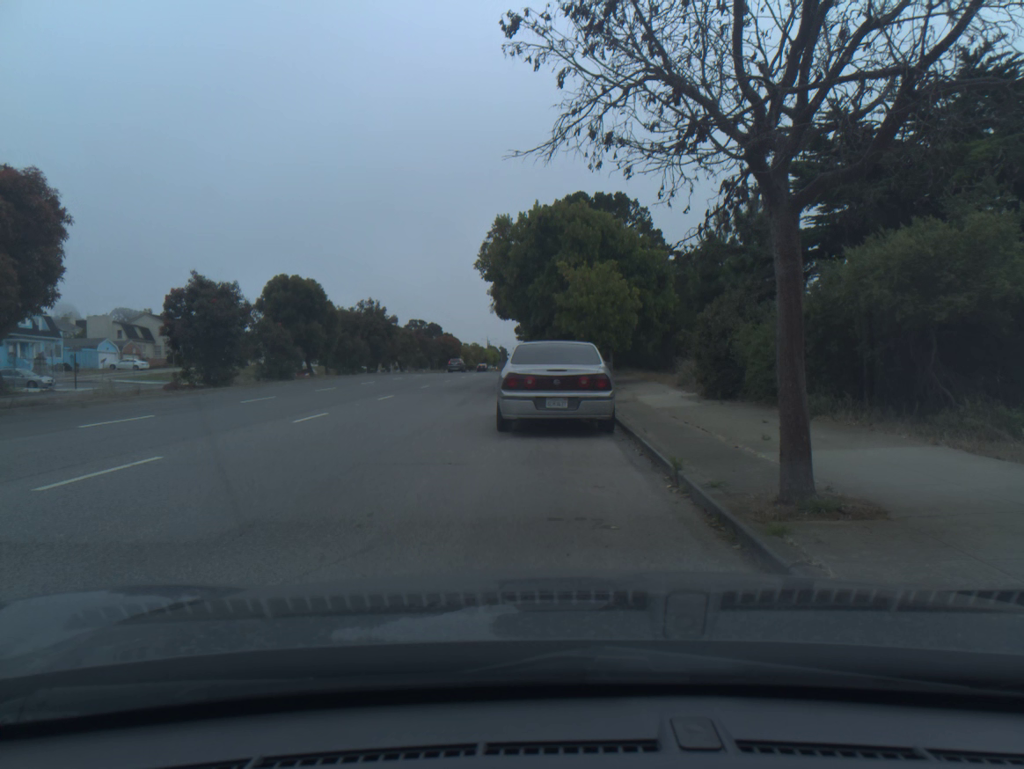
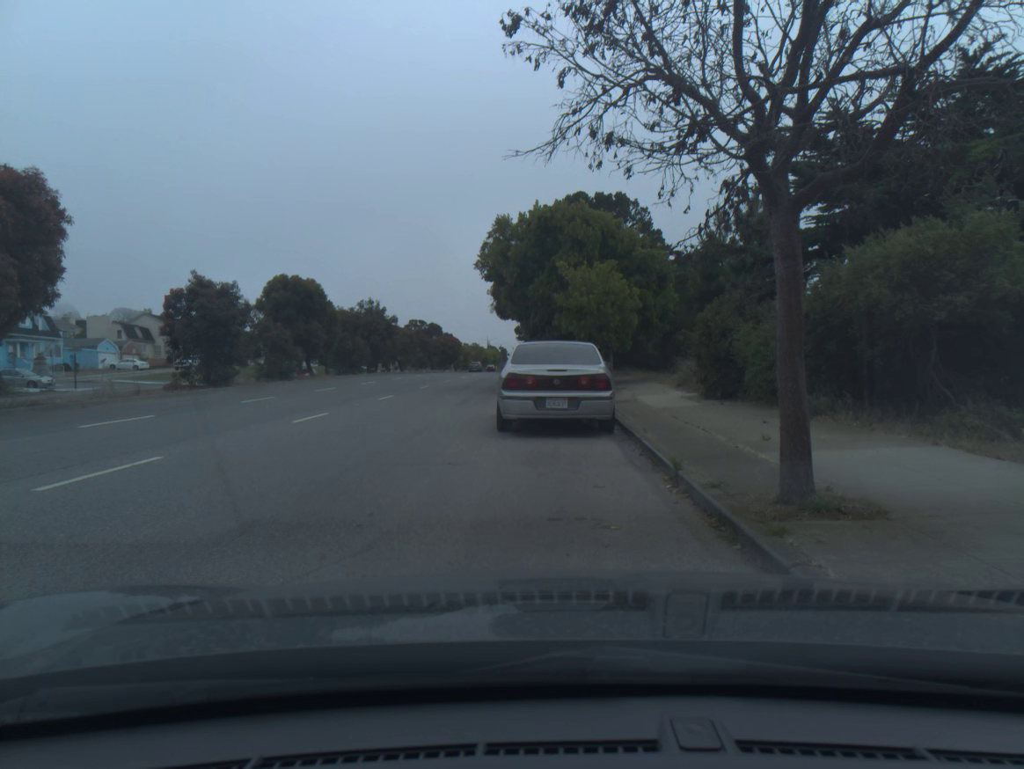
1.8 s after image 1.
(0.0, 0.0) m; 0°
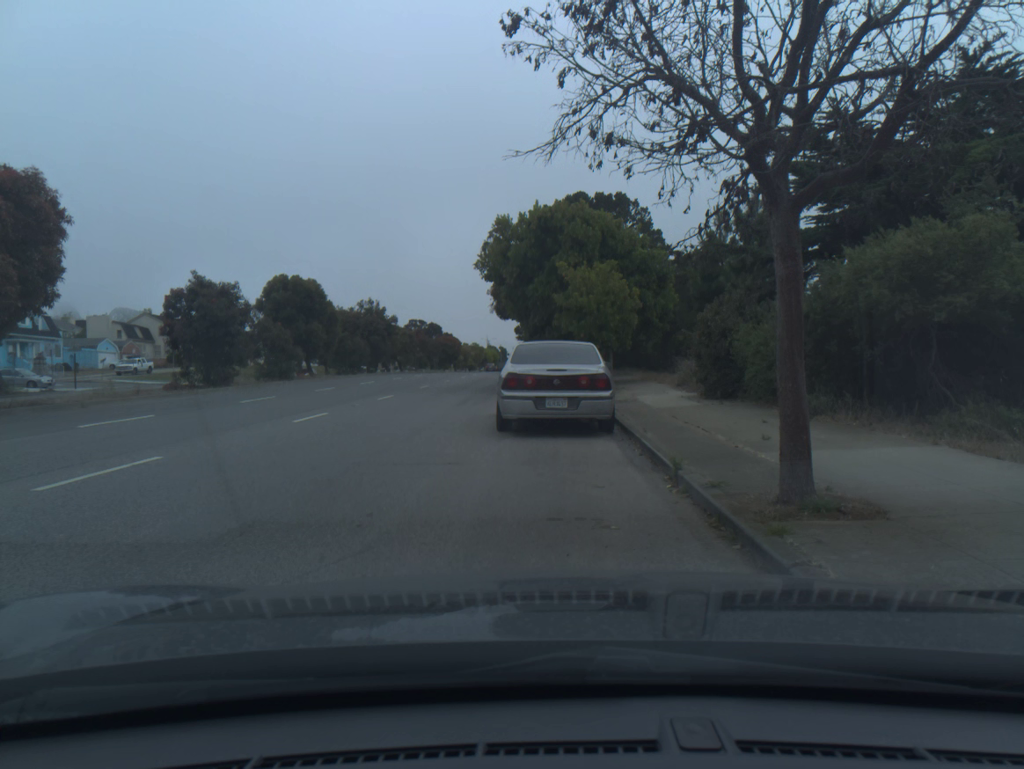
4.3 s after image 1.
(0.0, 0.0) m; 0°
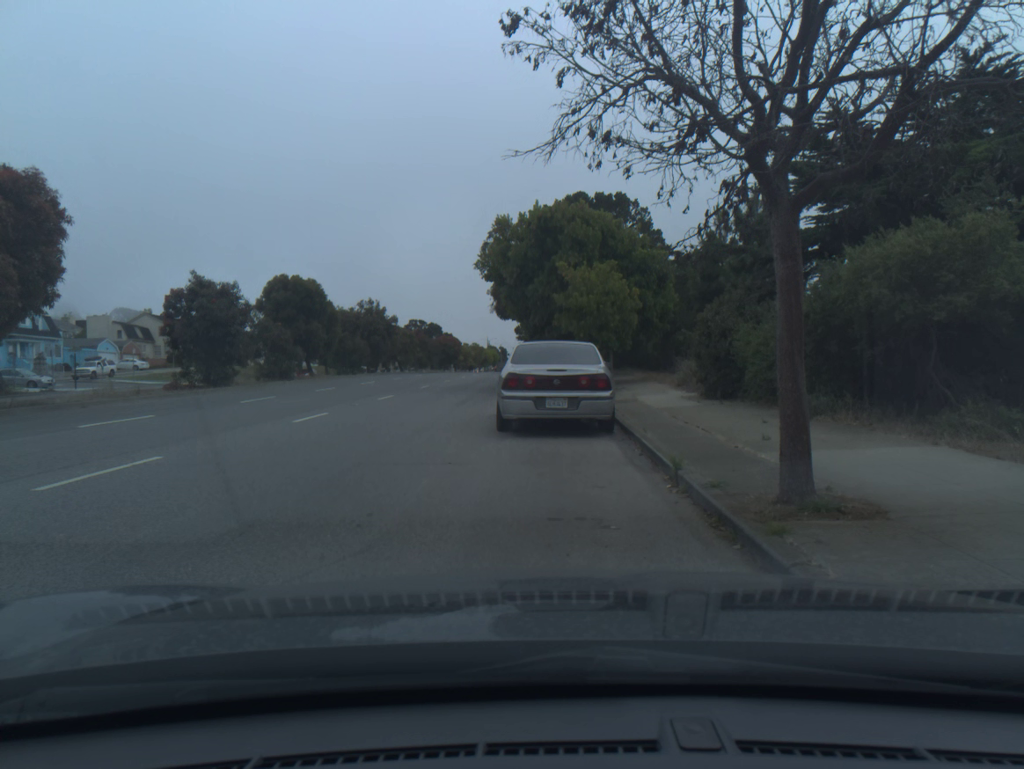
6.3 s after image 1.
(0.0, 0.0) m; 0°
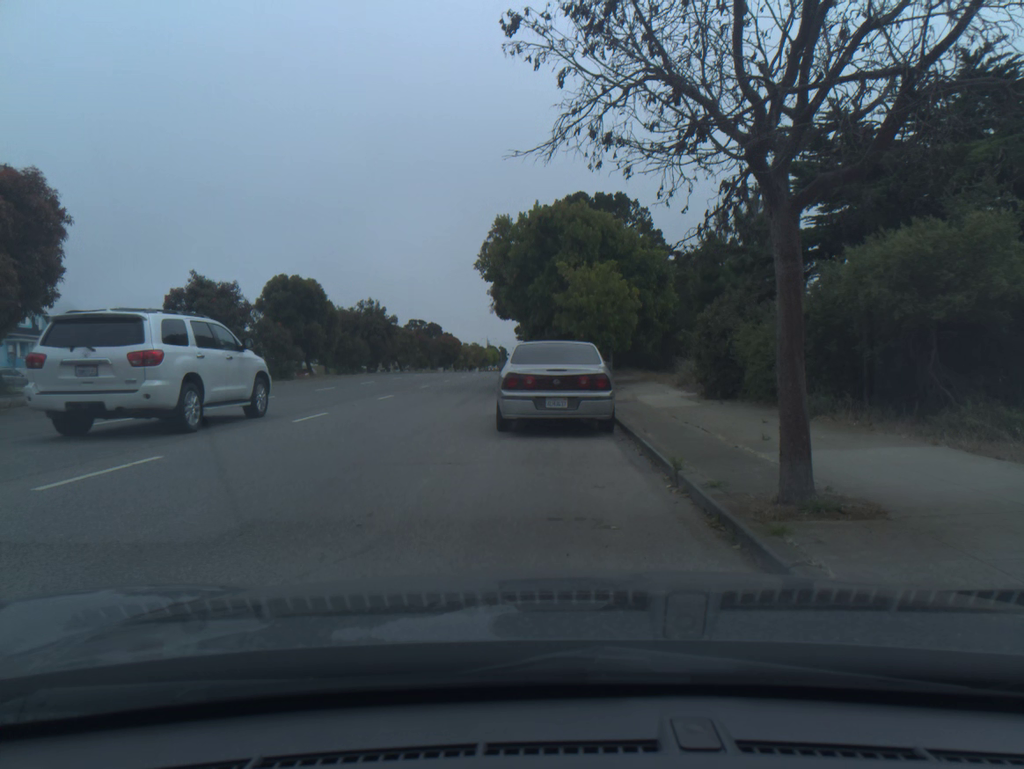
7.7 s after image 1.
(0.0, 0.0) m; 0°
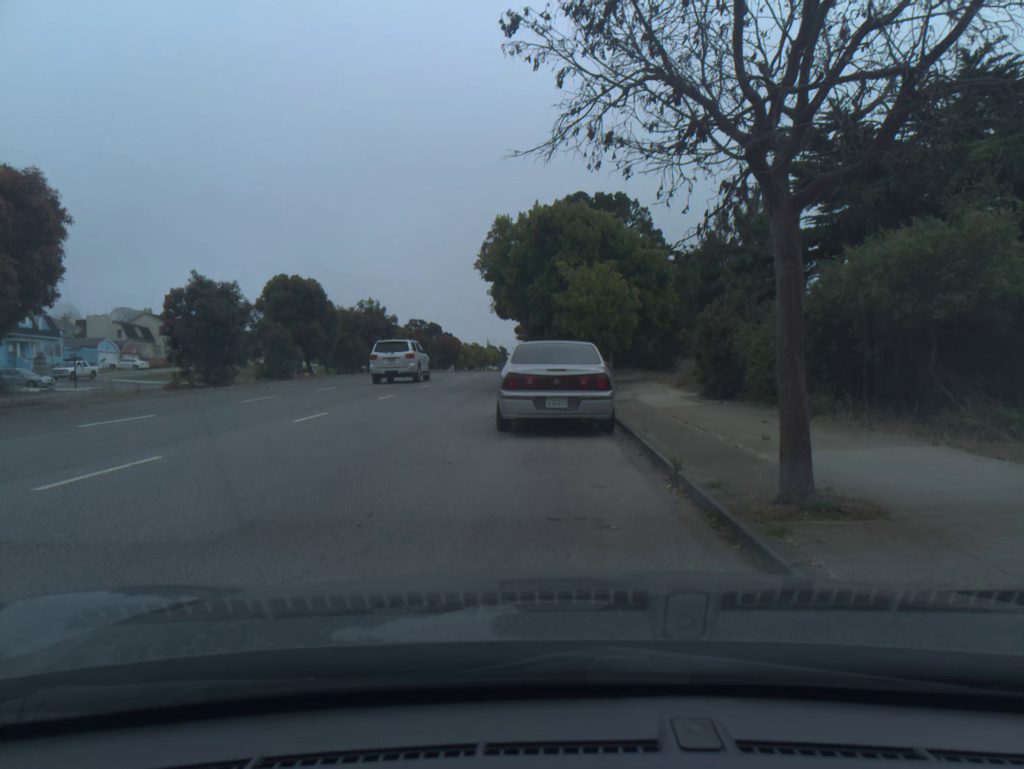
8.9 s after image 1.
(0.0, 0.0) m; 0°
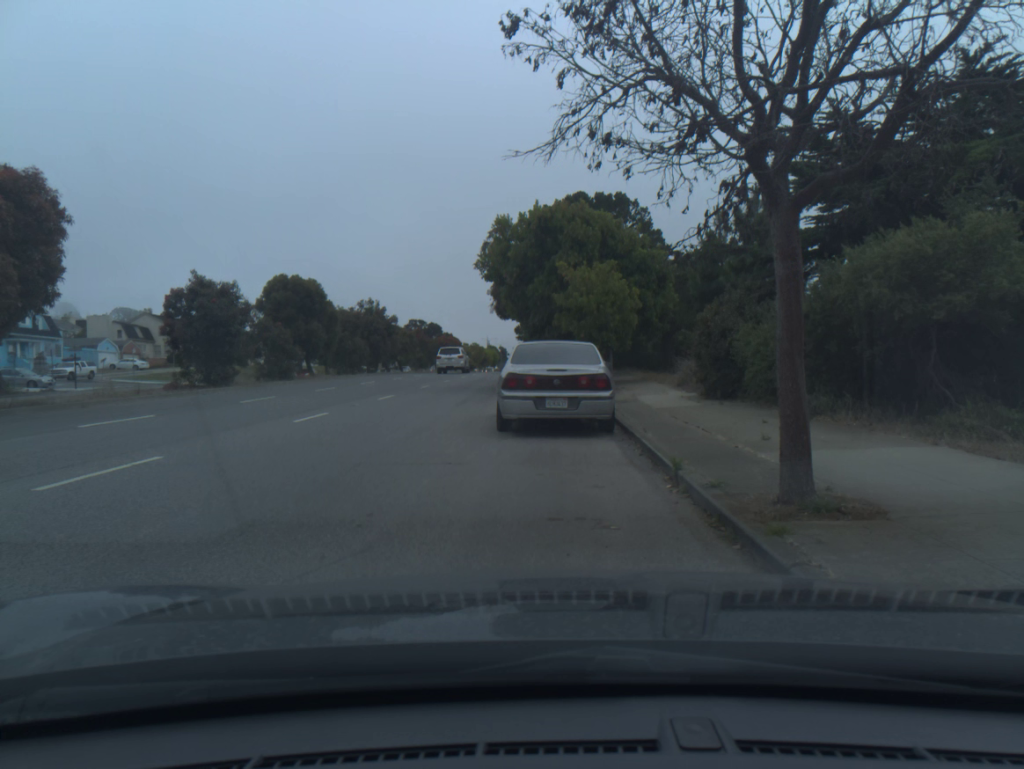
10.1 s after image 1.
(0.0, 0.0) m; 0°
